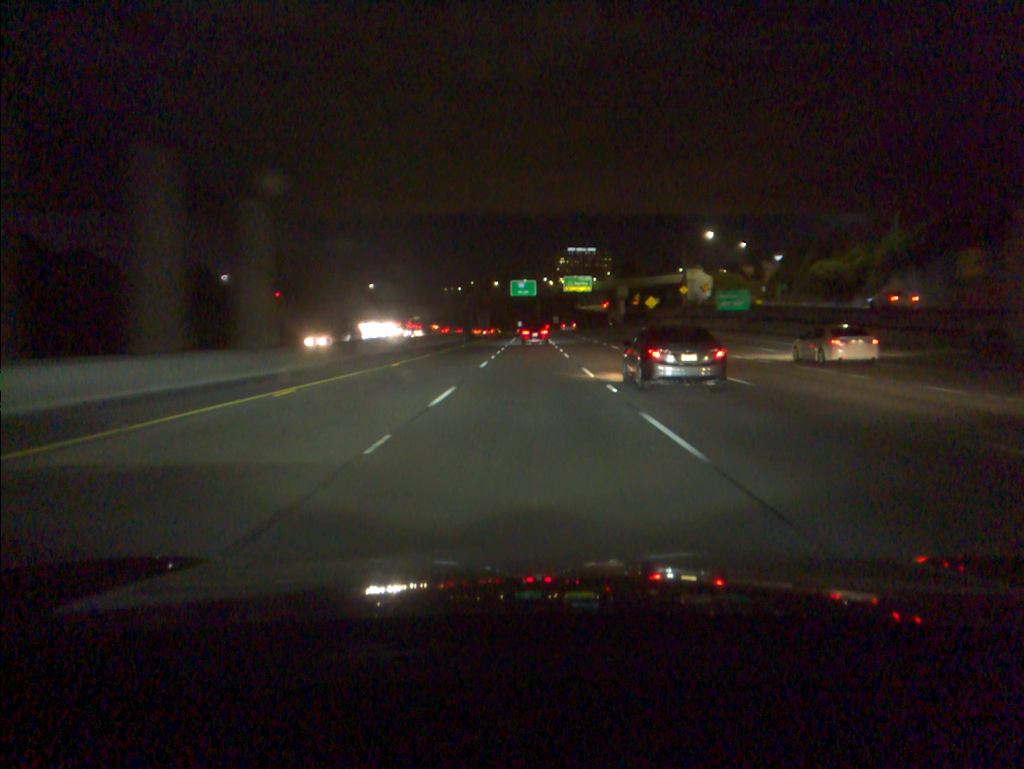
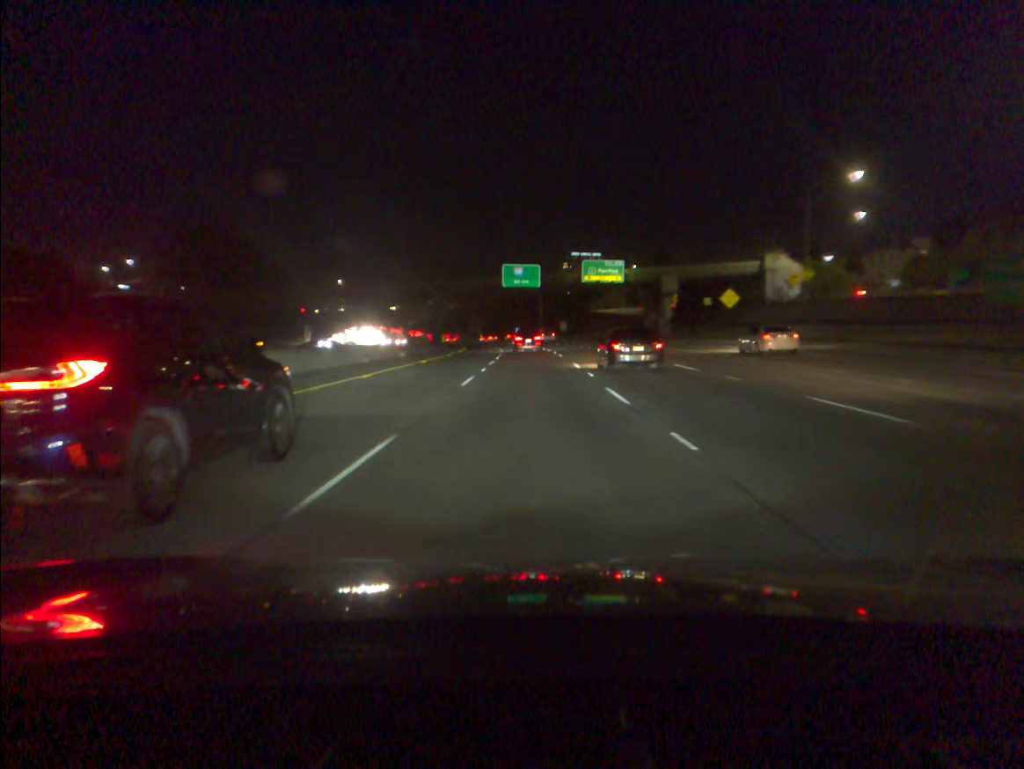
(-0.2, +51.7) m; 0°
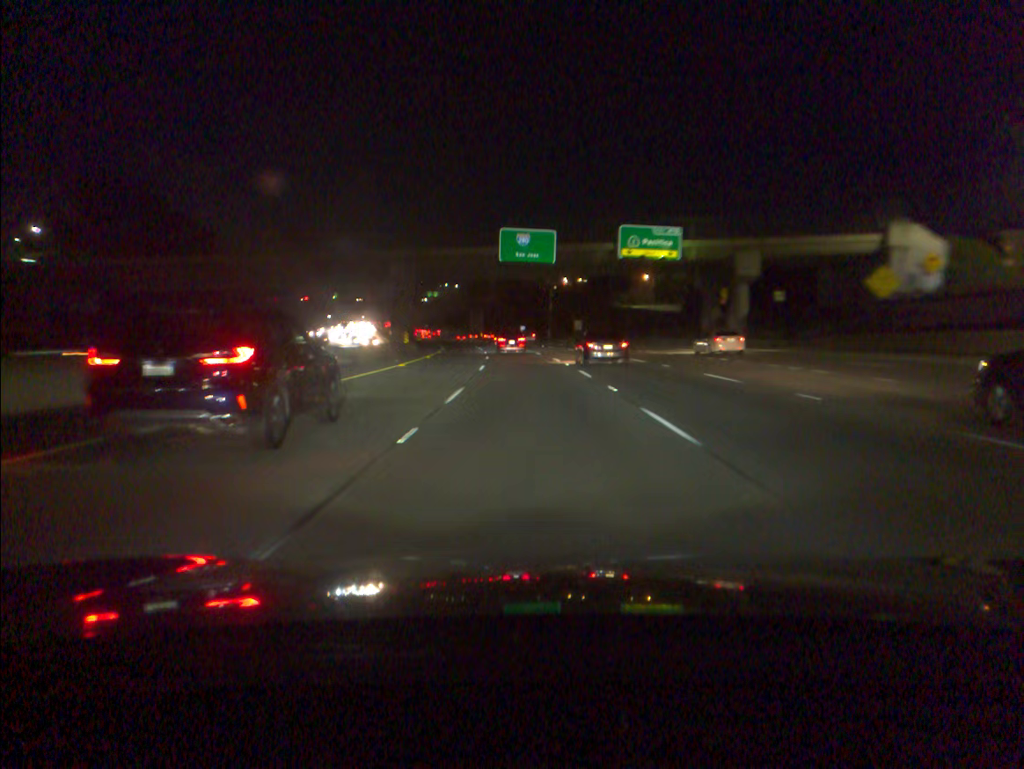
(-0.1, +34.3) m; 0°
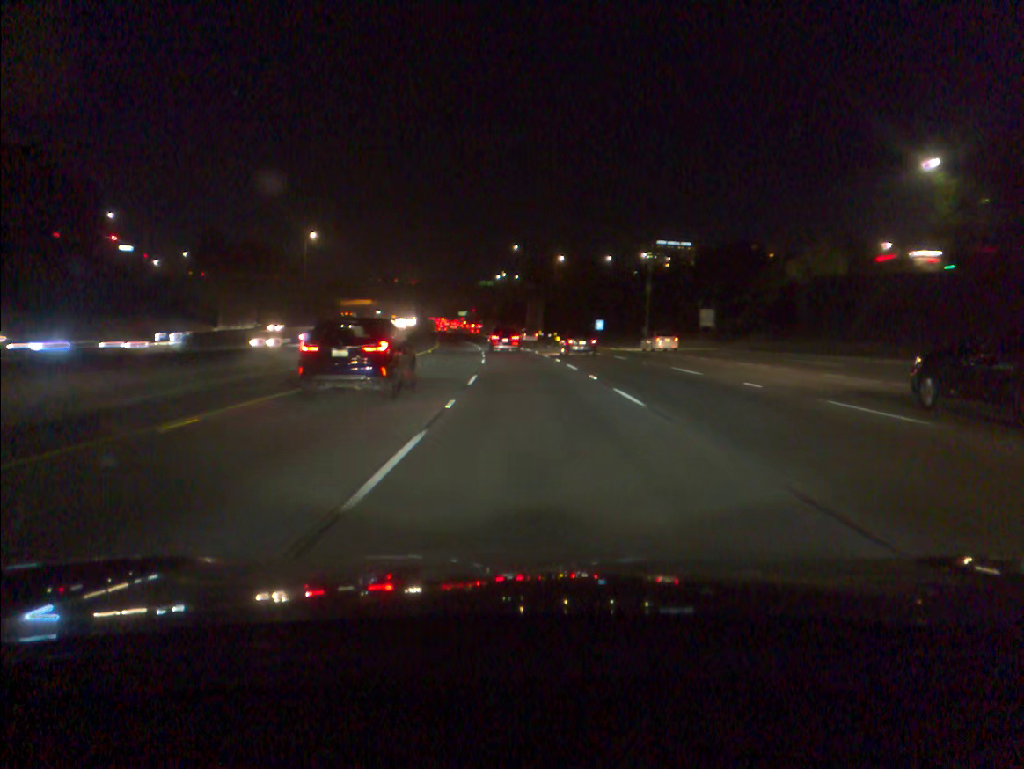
(-2.4, +67.8) m; -5°
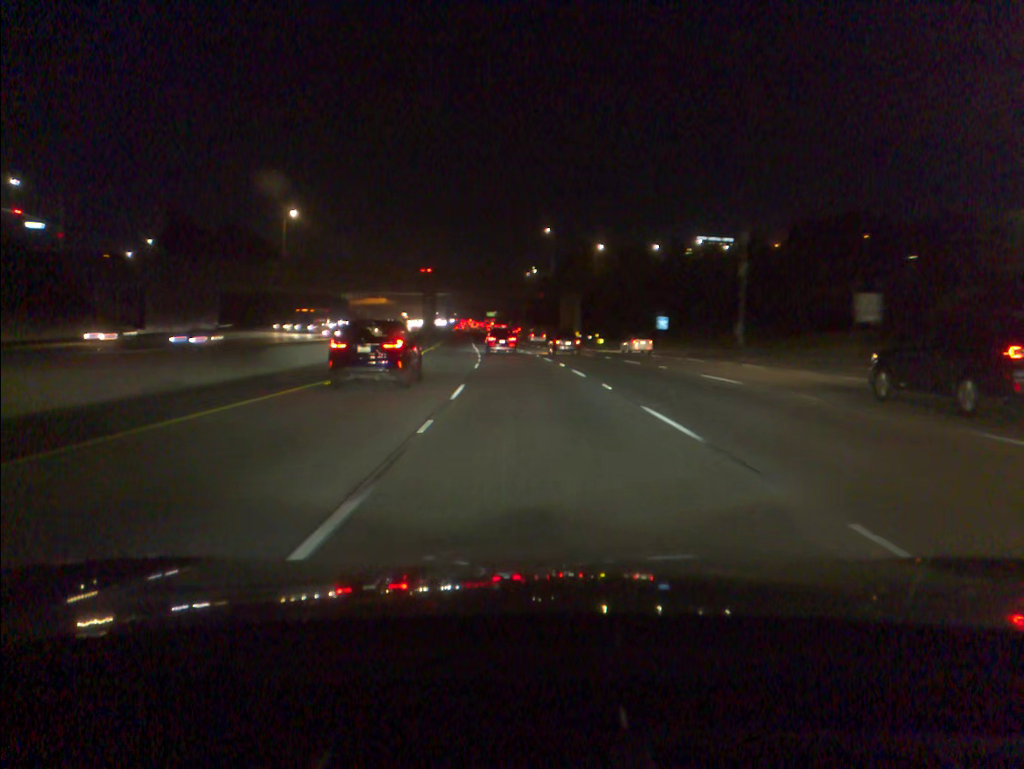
(-0.6, +33.7) m; -2°
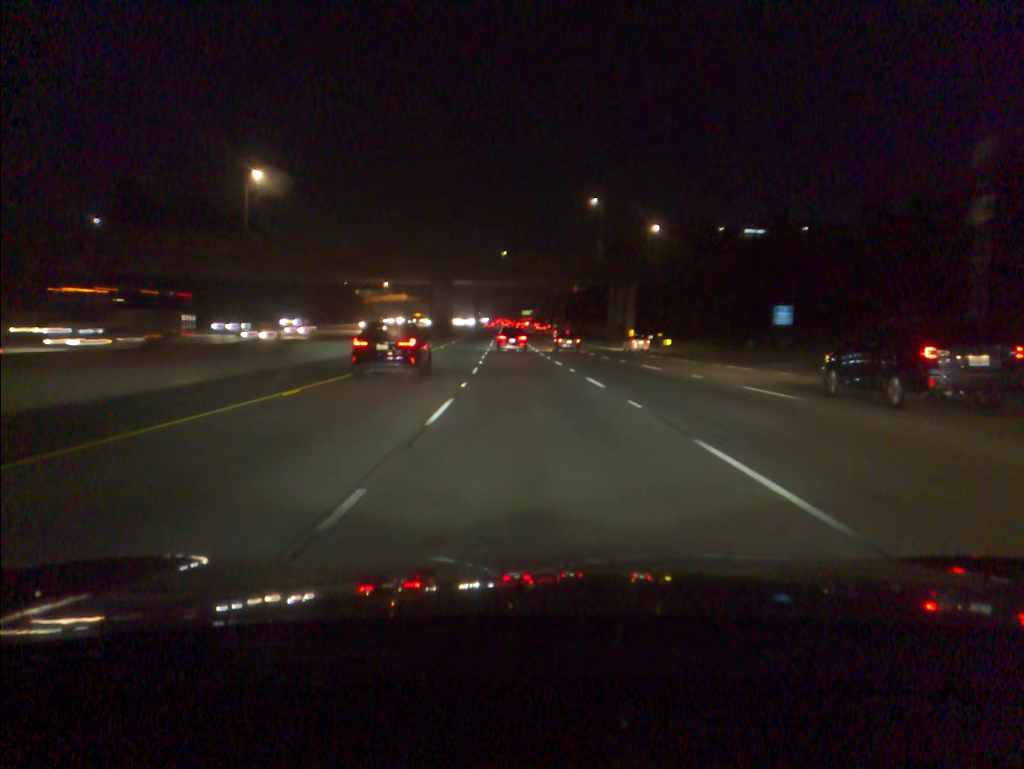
(-0.8, +33.6) m; -3°
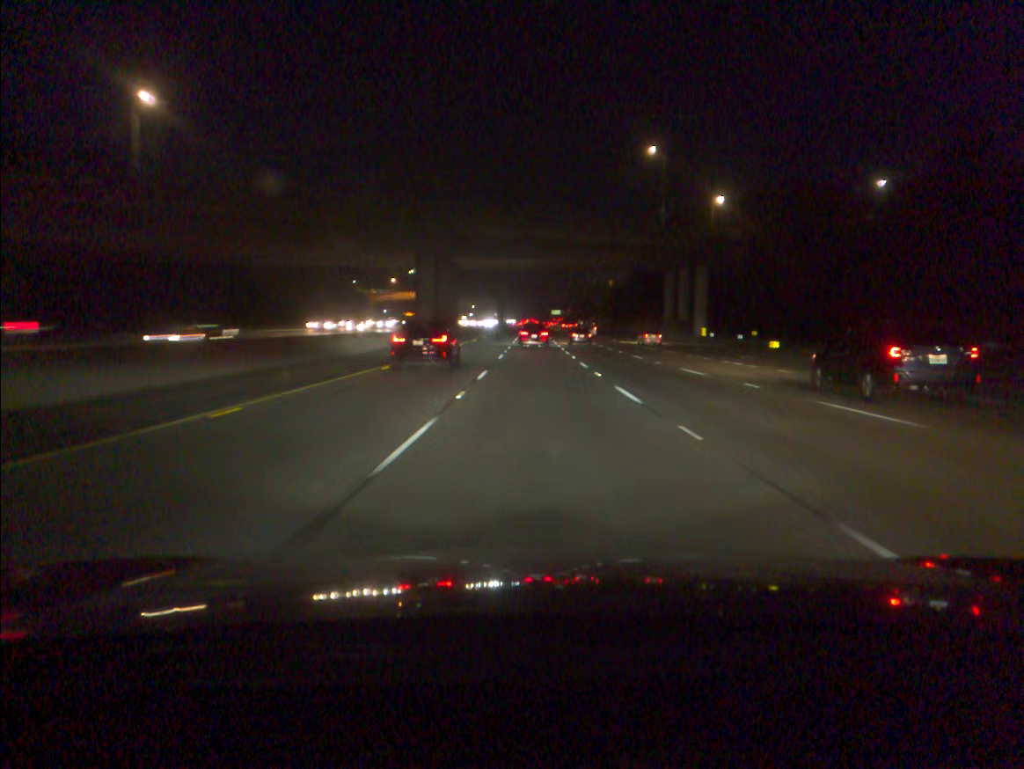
(-0.7, +33.6) m; -2°
